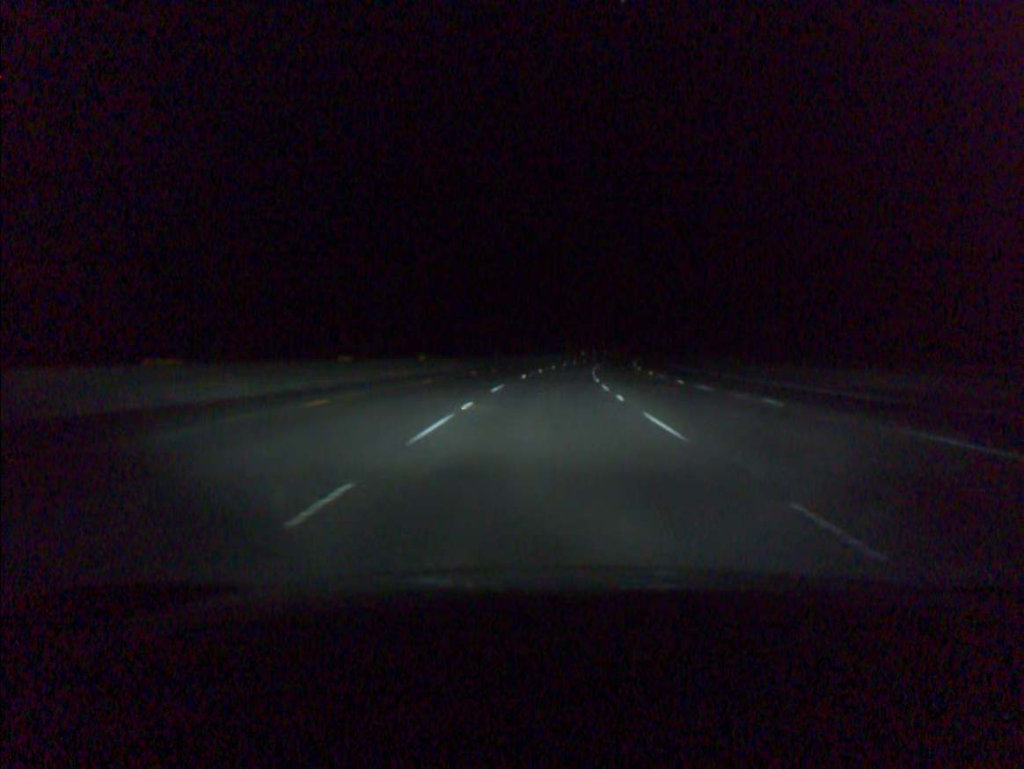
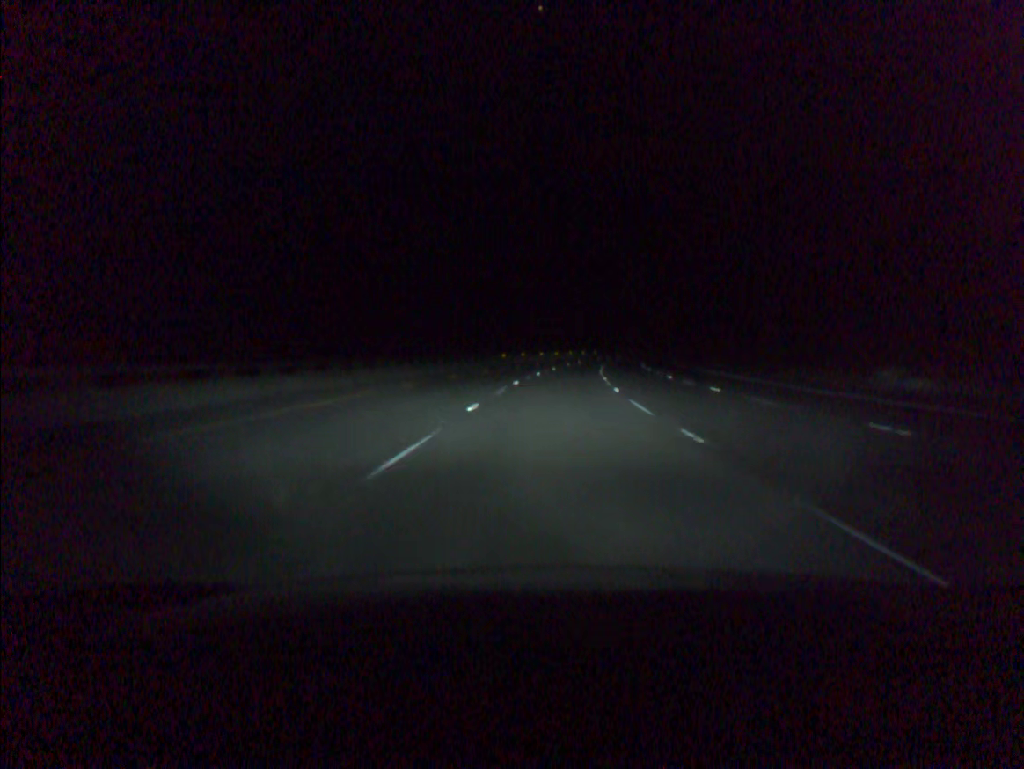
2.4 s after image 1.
(+4.2, +81.4) m; +6°
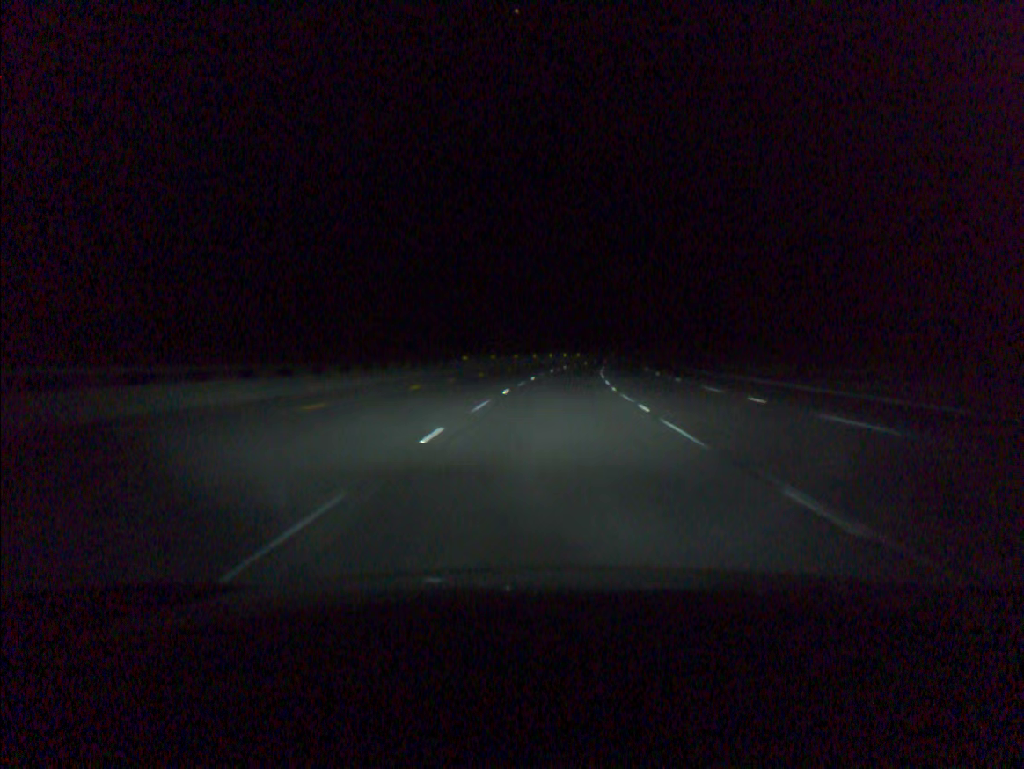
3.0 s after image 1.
(+0.3, +20.4) m; +2°
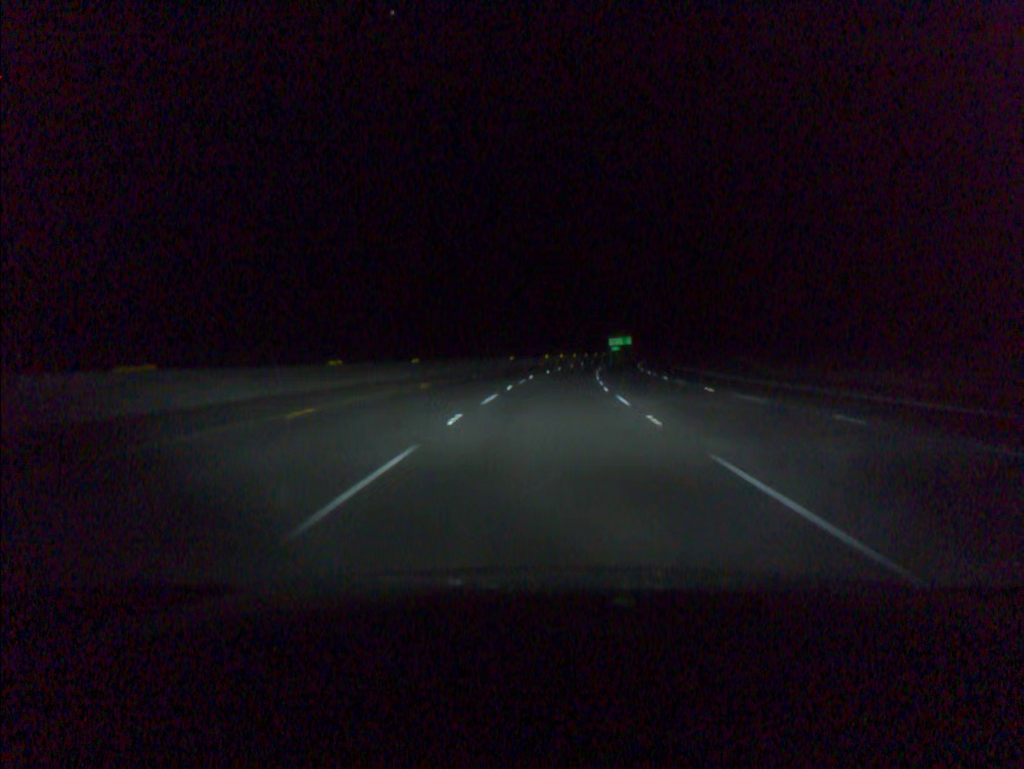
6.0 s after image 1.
(+7.8, +101.6) m; +9°
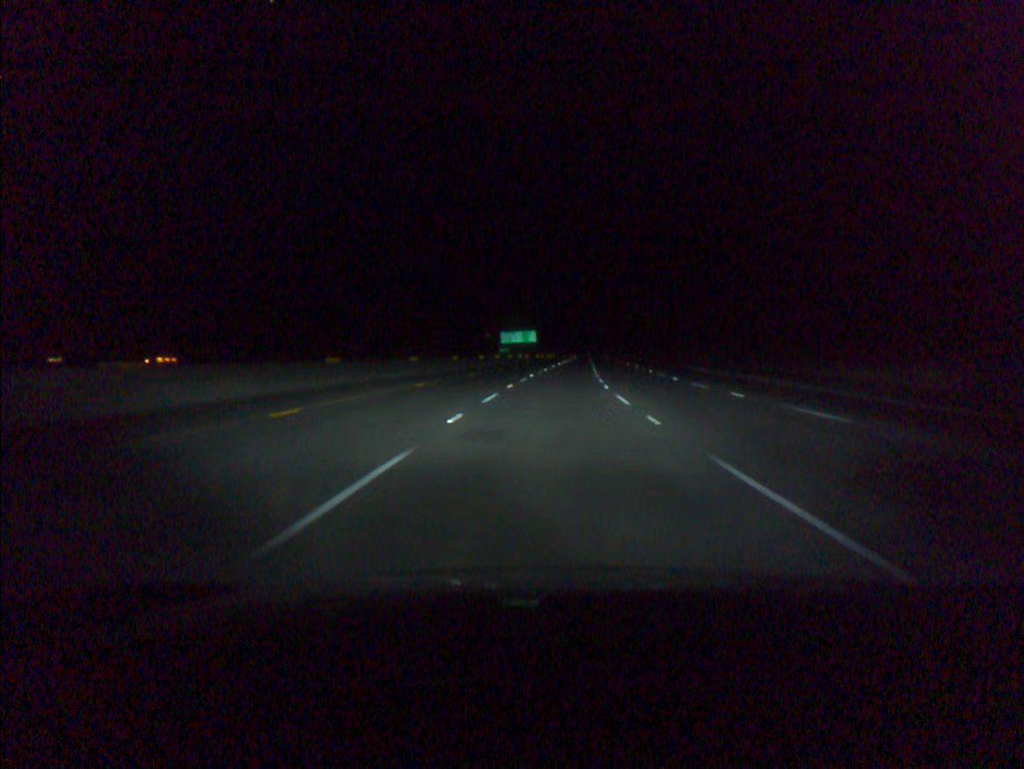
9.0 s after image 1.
(+7.1, +101.9) m; +8°
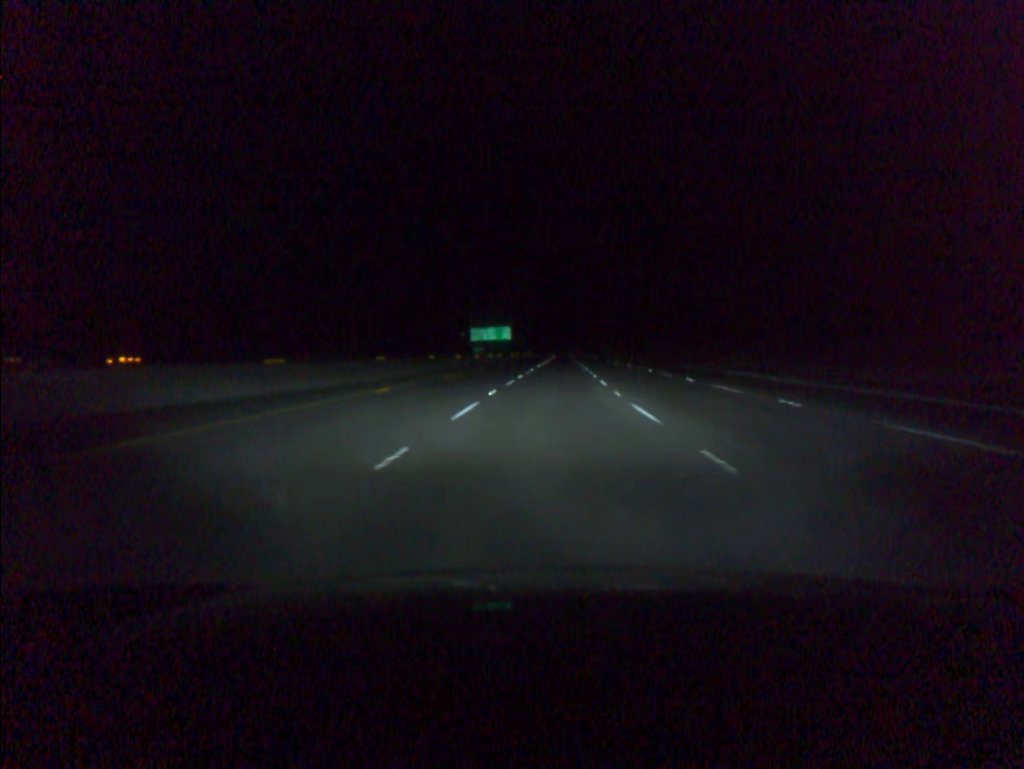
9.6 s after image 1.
(+0.3, +20.4) m; +2°
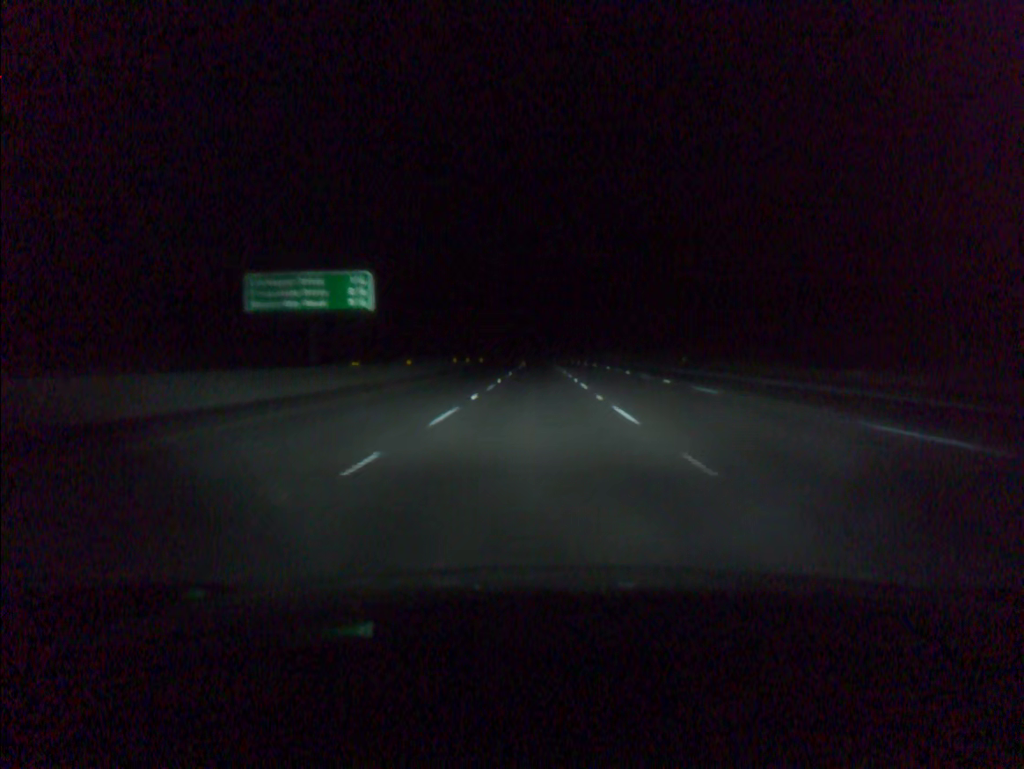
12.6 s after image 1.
(+3.3, +102.0) m; +2°
